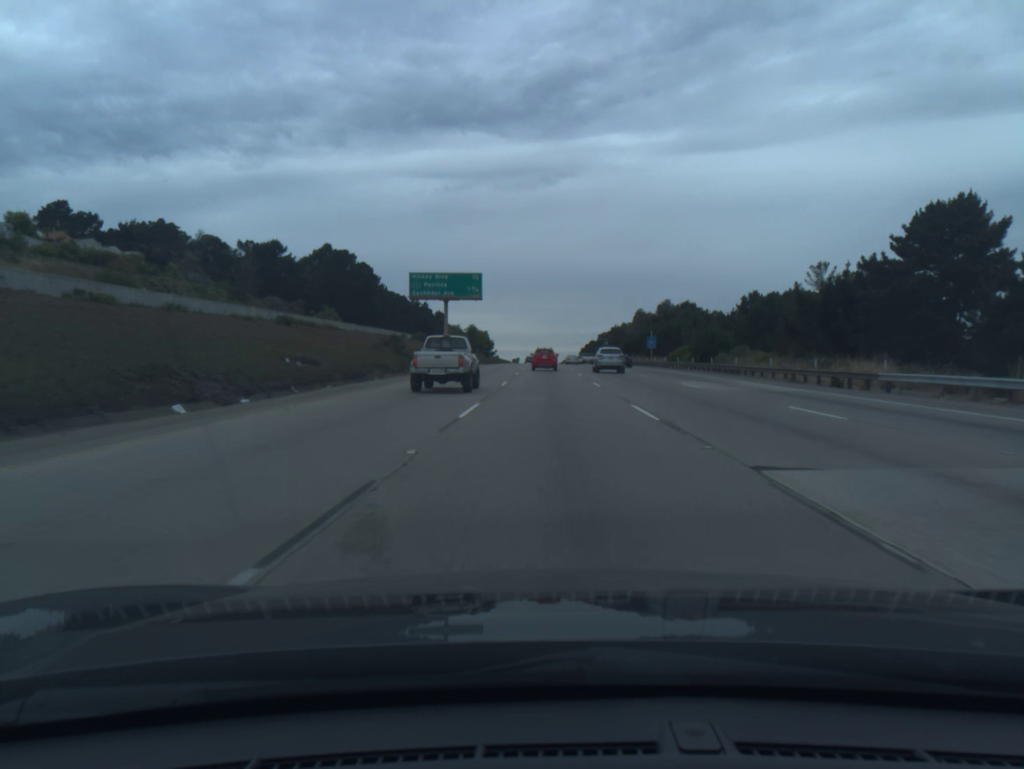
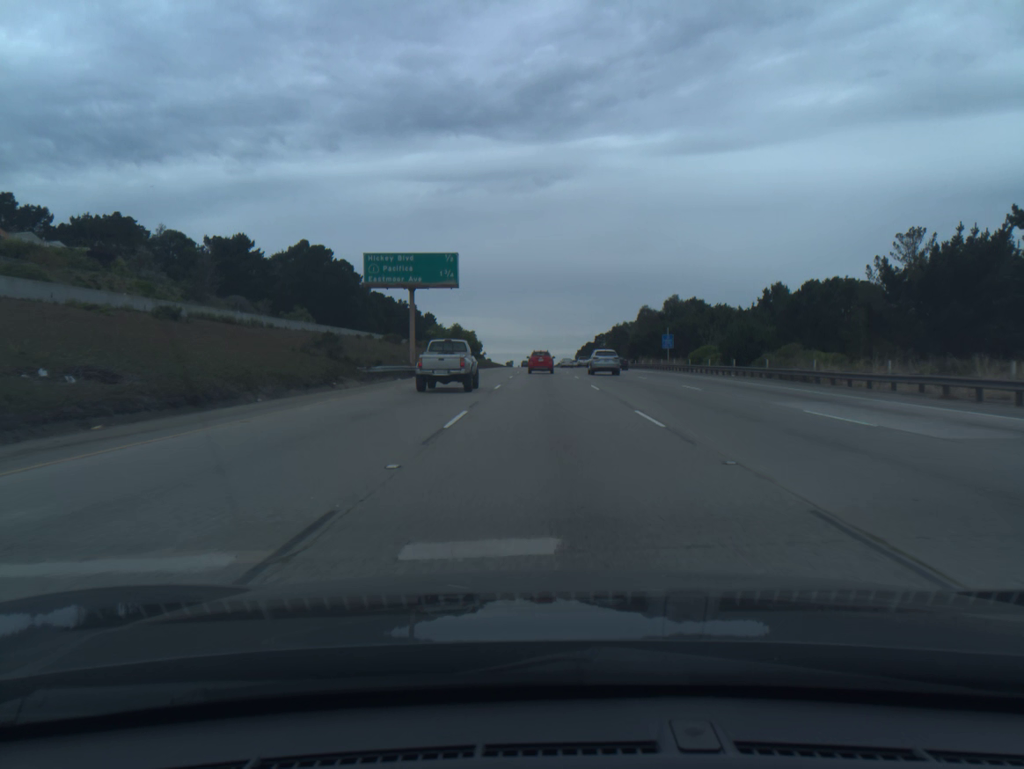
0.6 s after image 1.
(+0.1, +16.0) m; 0°
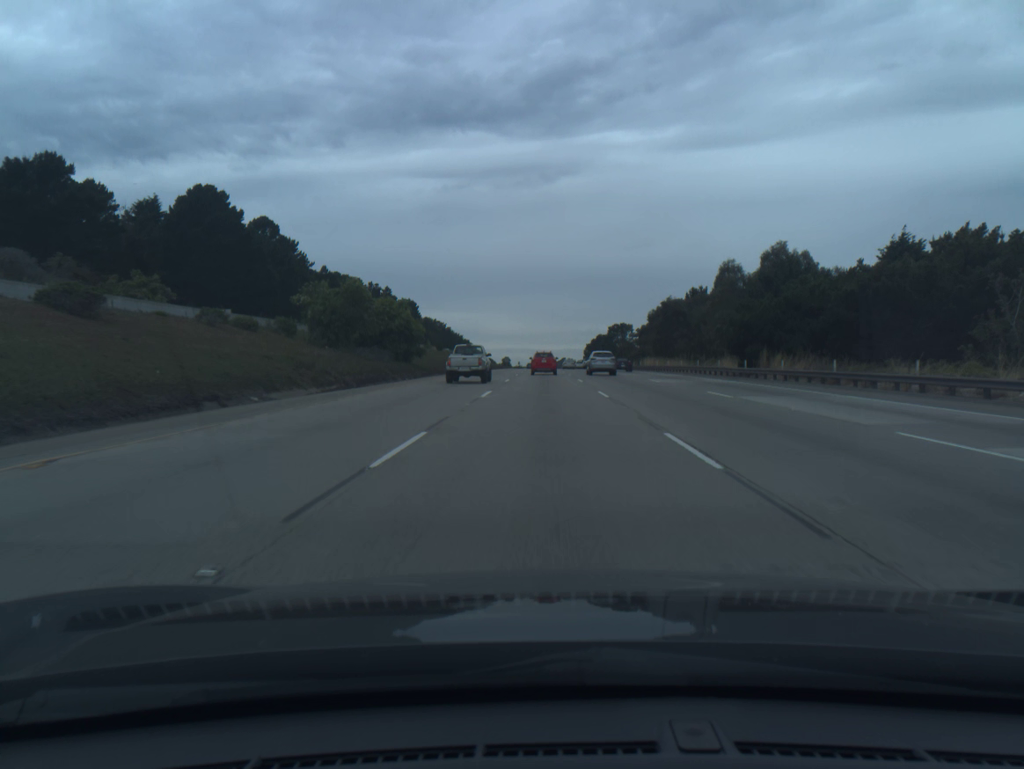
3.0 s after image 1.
(+0.1, +63.5) m; 0°
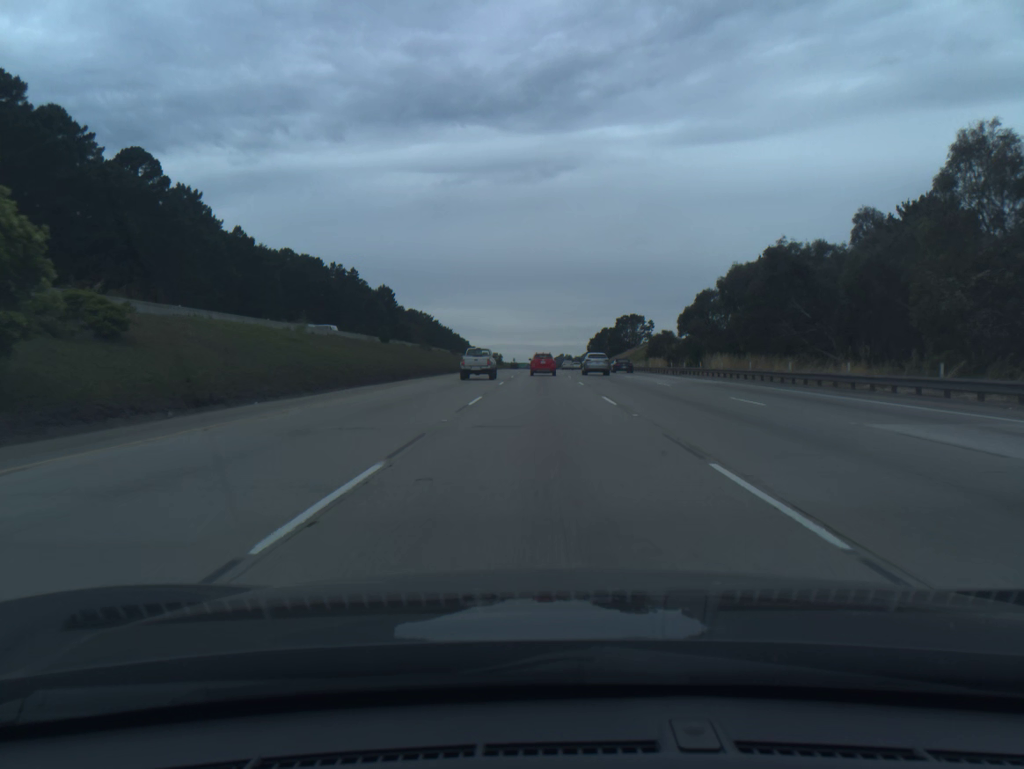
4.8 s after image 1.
(0.0, +47.2) m; 0°
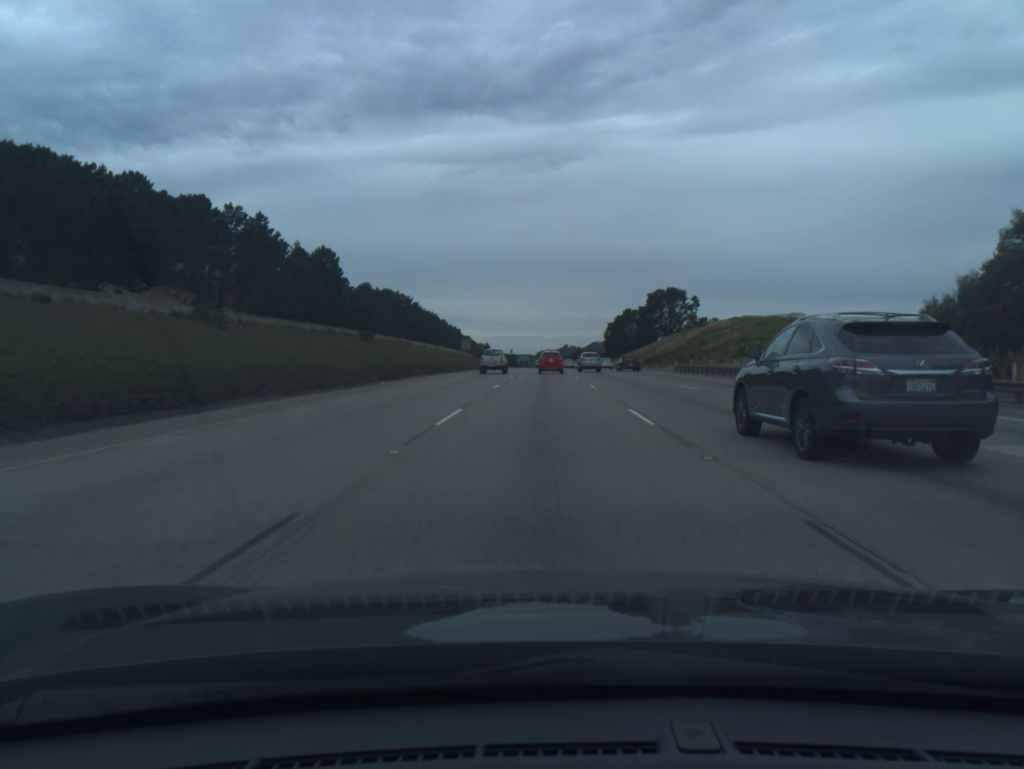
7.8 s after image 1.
(-0.1, +78.8) m; 0°
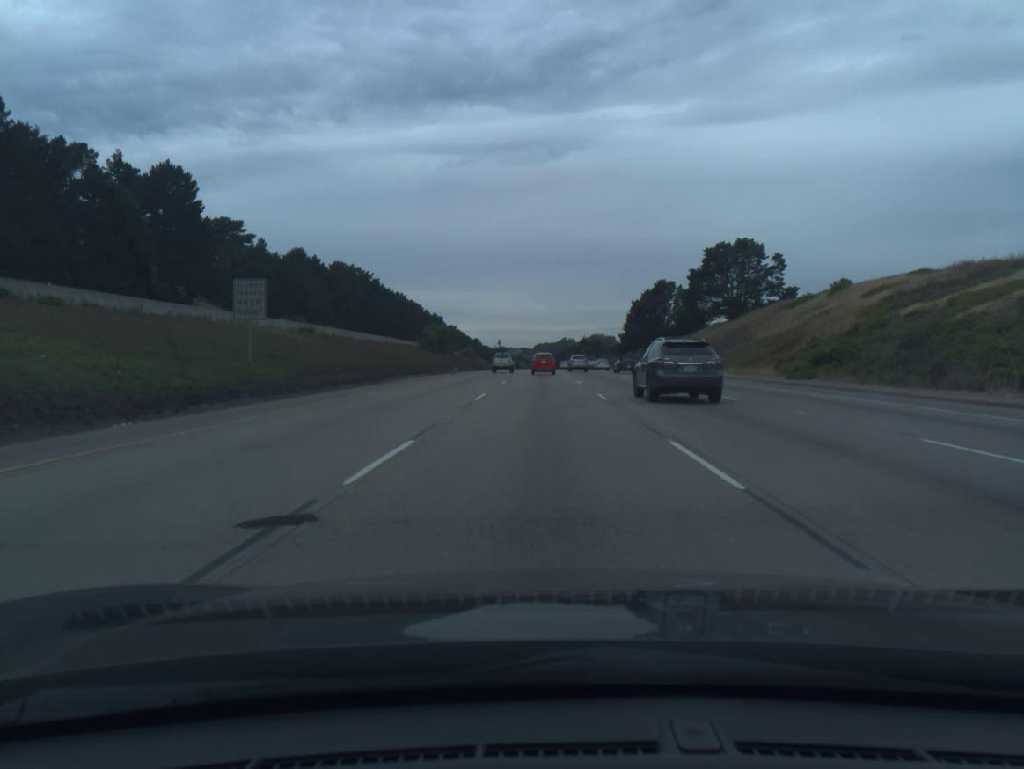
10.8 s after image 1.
(+0.3, +79.4) m; 0°
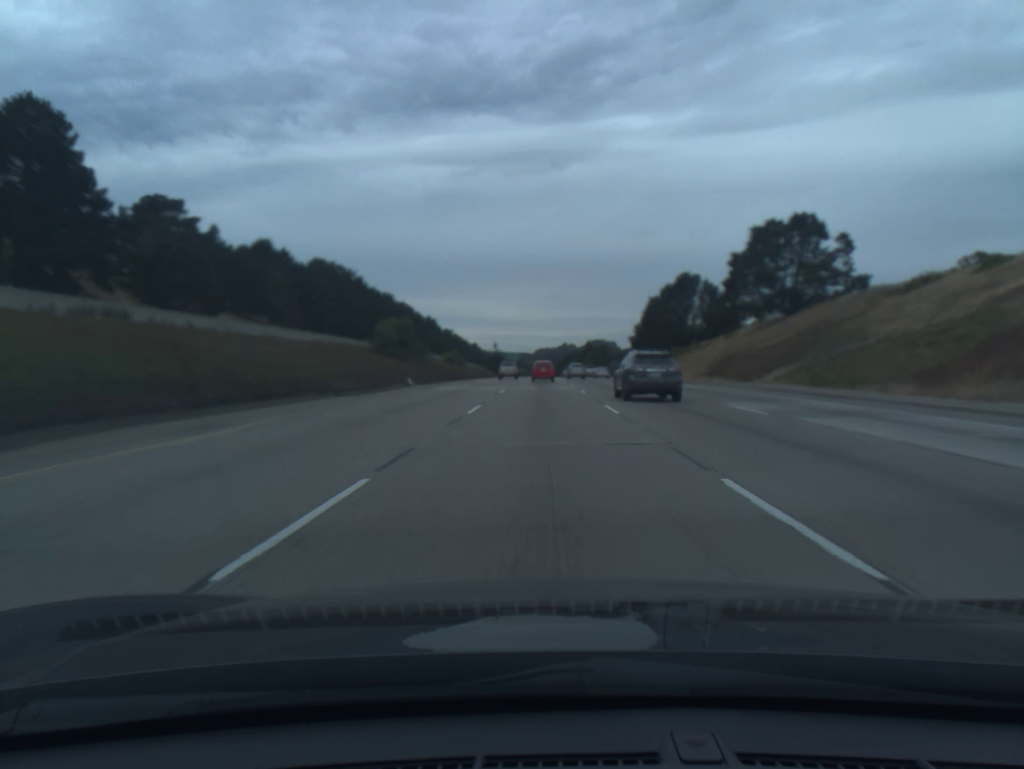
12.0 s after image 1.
(-0.1, +32.0) m; 0°
